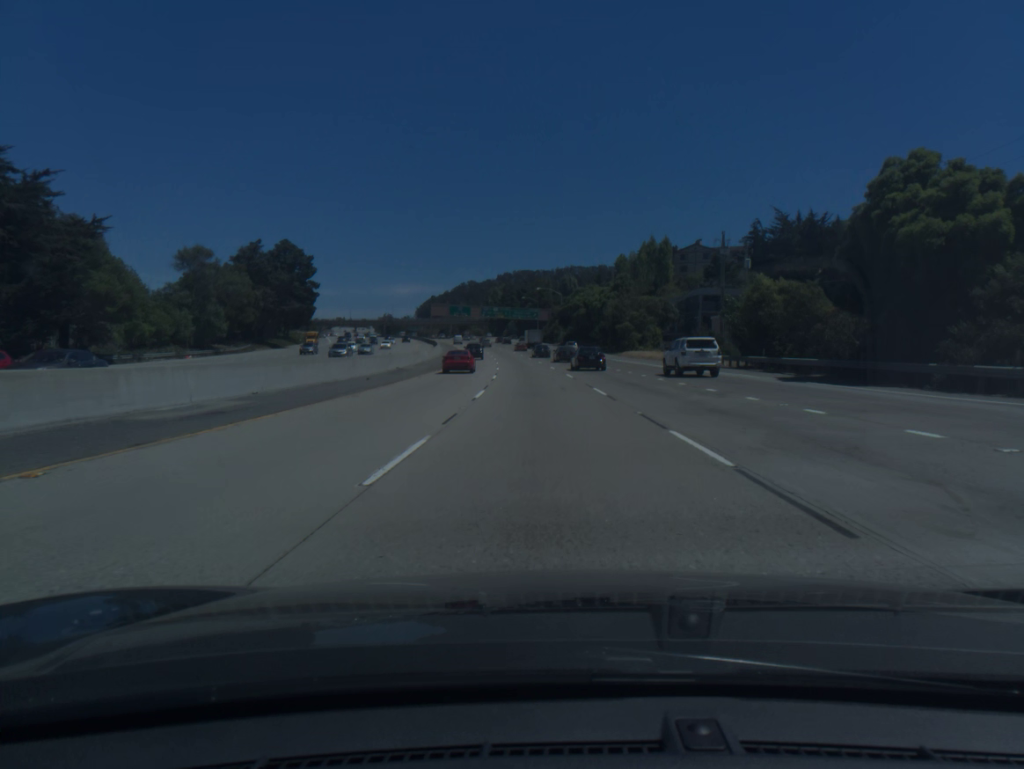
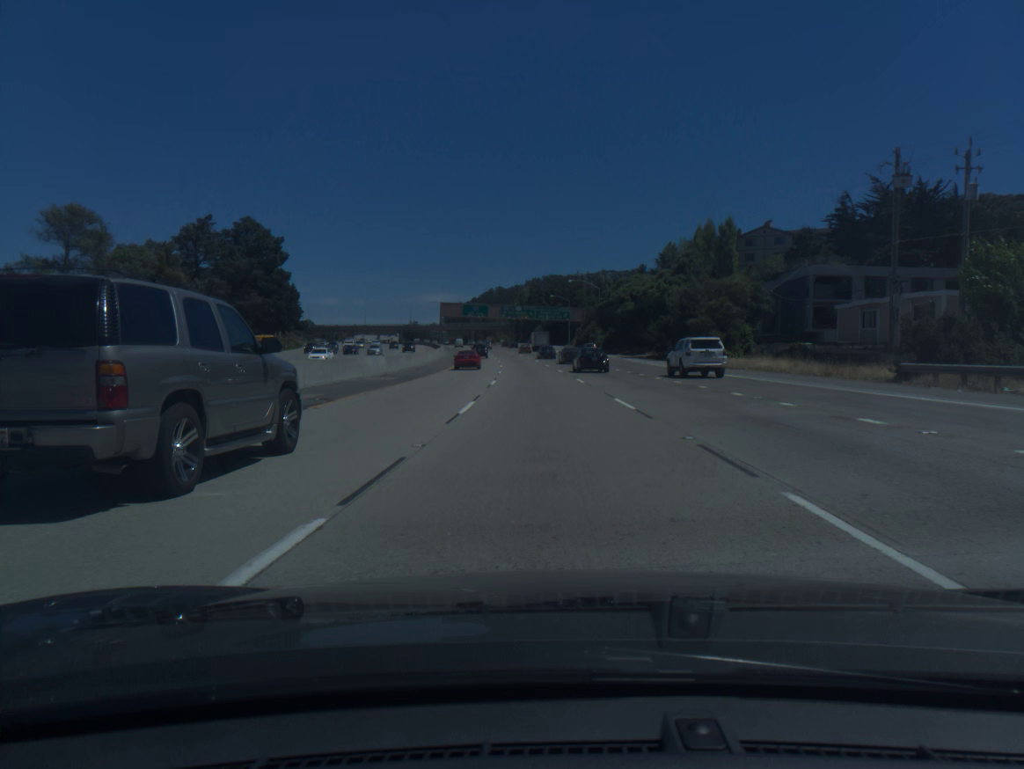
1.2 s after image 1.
(-0.7, +33.9) m; -2°
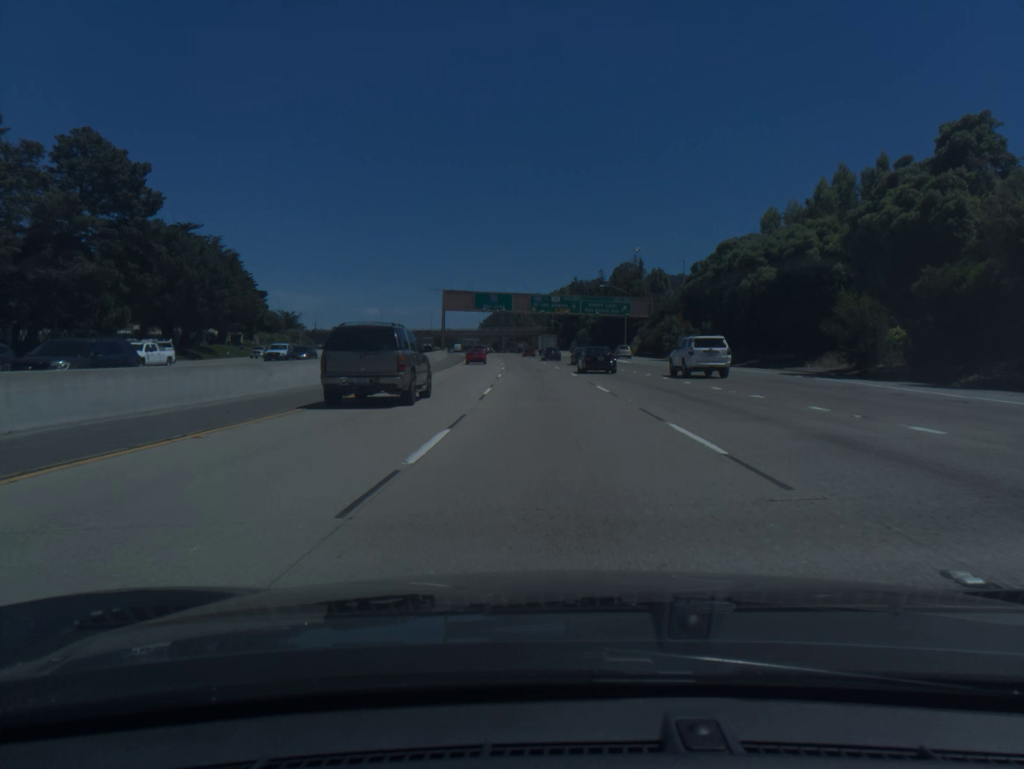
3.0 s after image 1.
(-1.3, +50.6) m; -3°
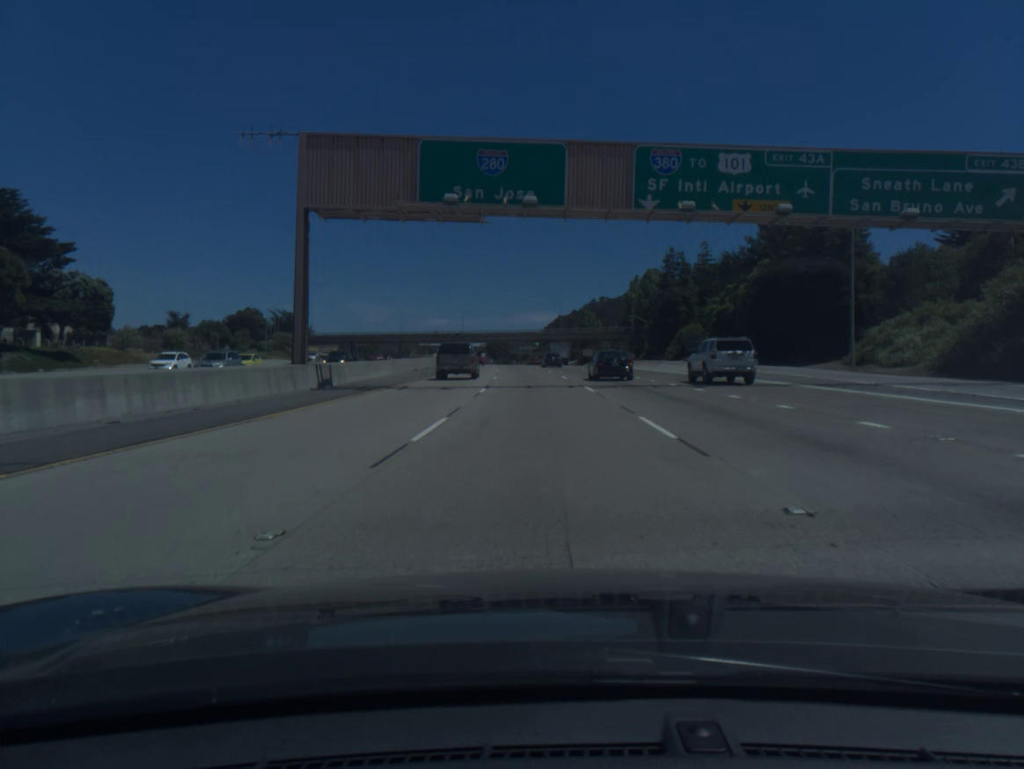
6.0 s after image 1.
(-3.1, +83.7) m; -5°
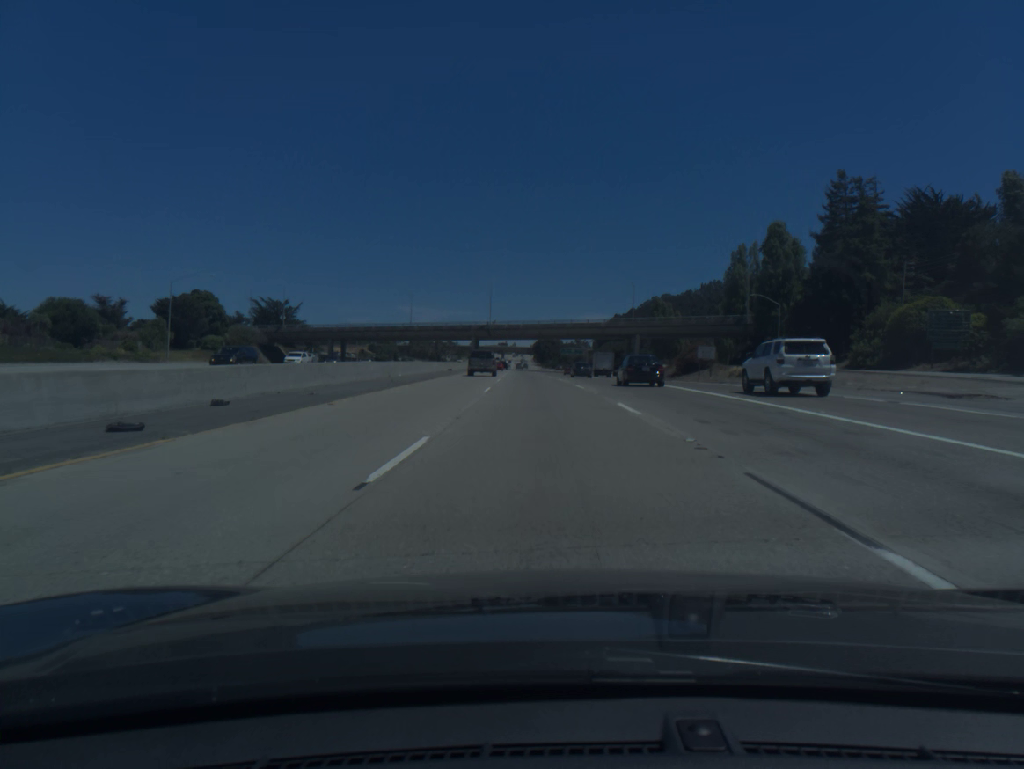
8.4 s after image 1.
(-2.3, +66.7) m; -4°
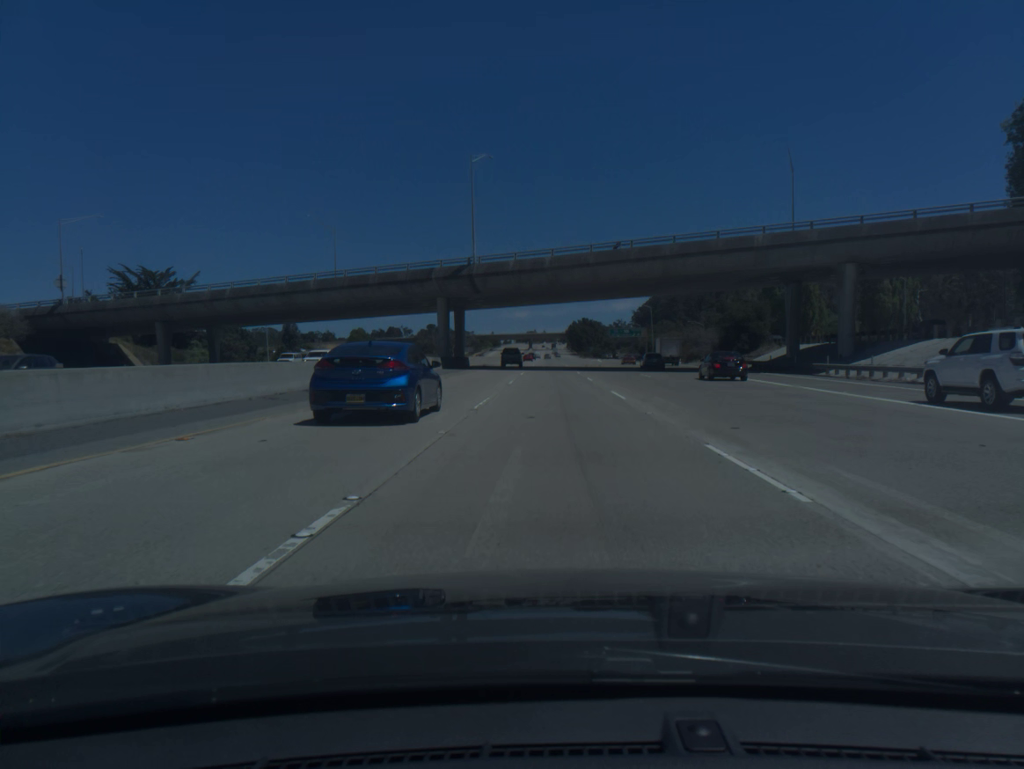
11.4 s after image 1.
(-2.3, +84.3) m; -2°
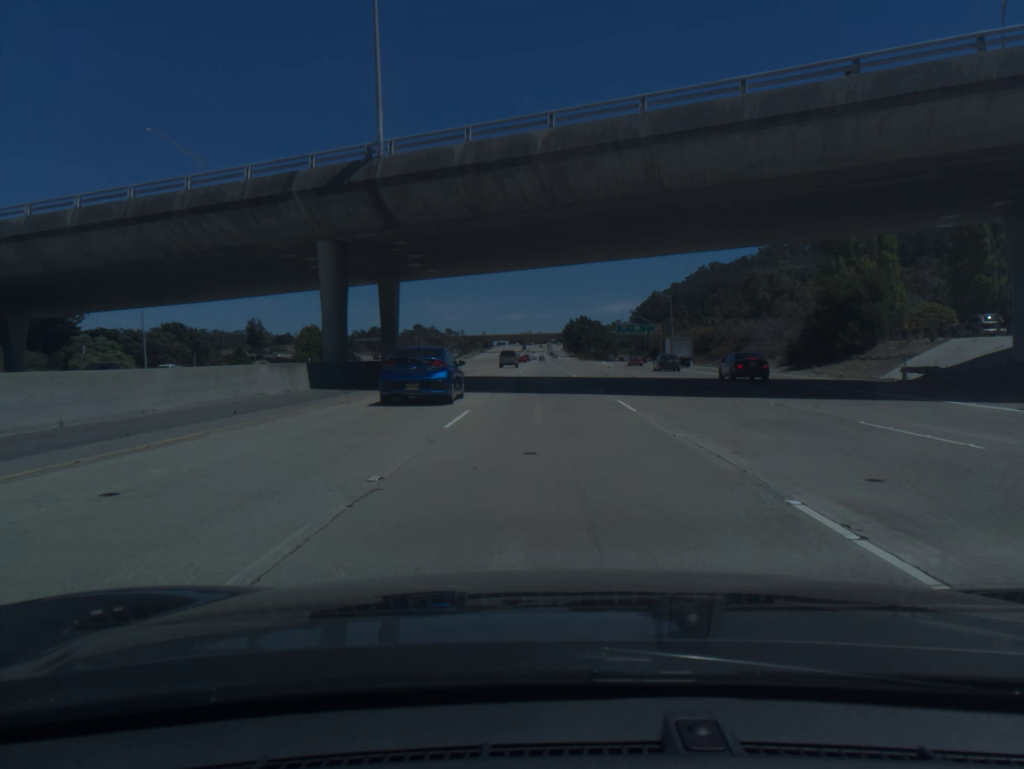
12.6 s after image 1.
(+0.2, +34.0) m; 0°
